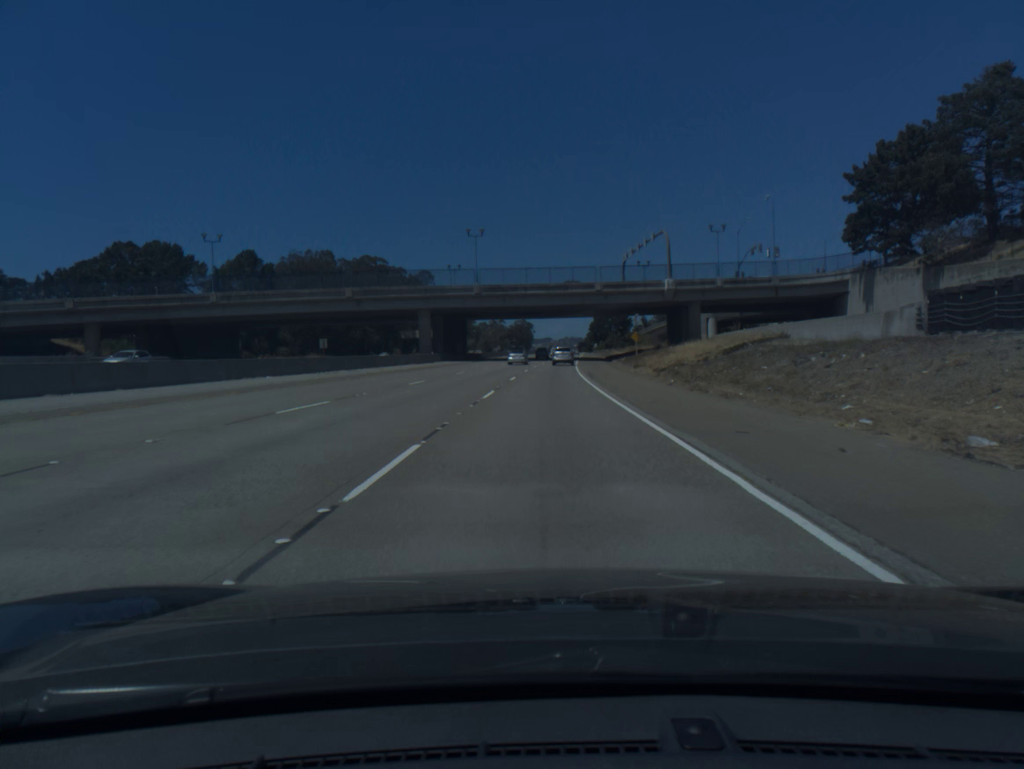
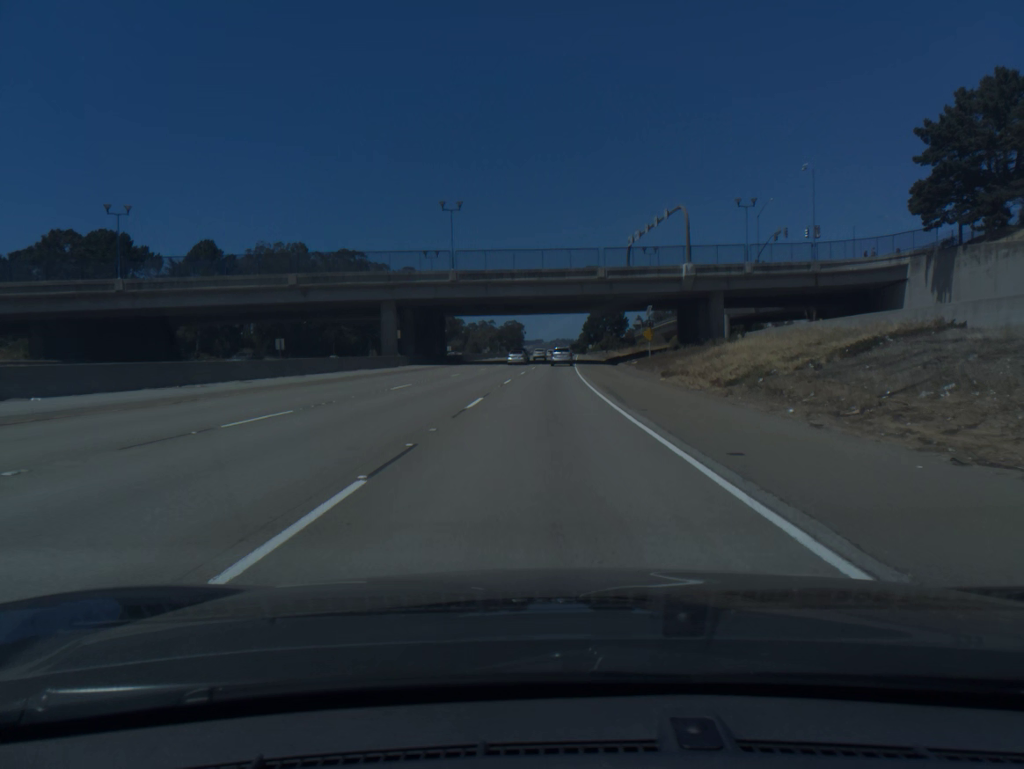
(+0.1, +17.2) m; +1°
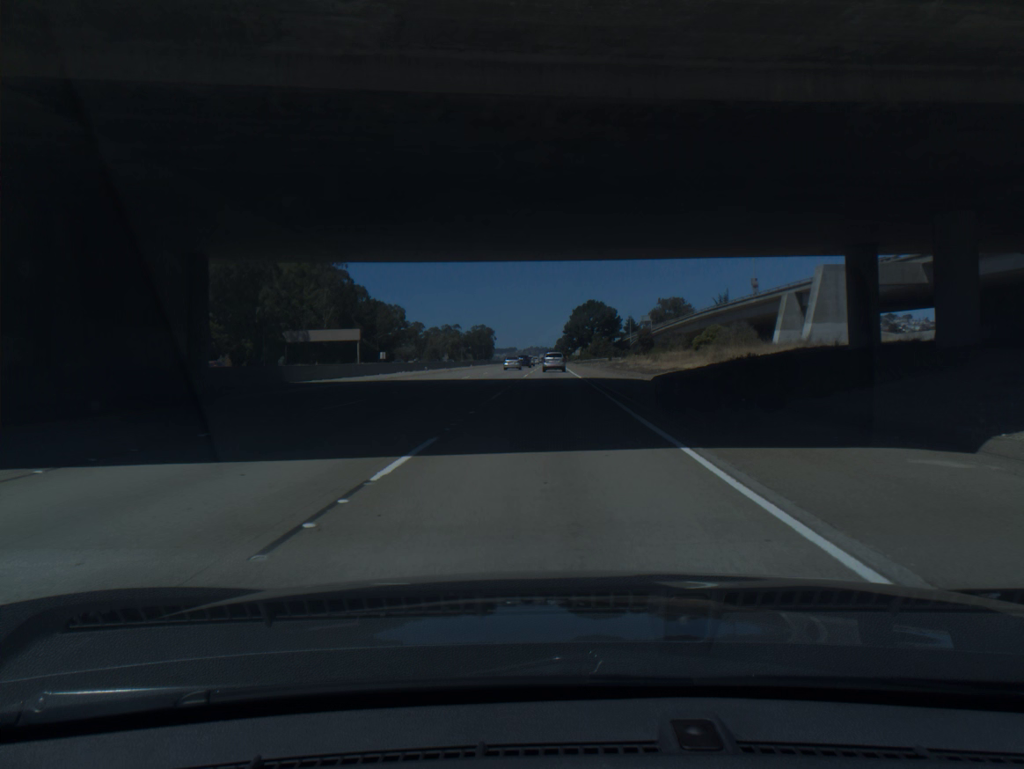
(+1.3, +68.4) m; +2°
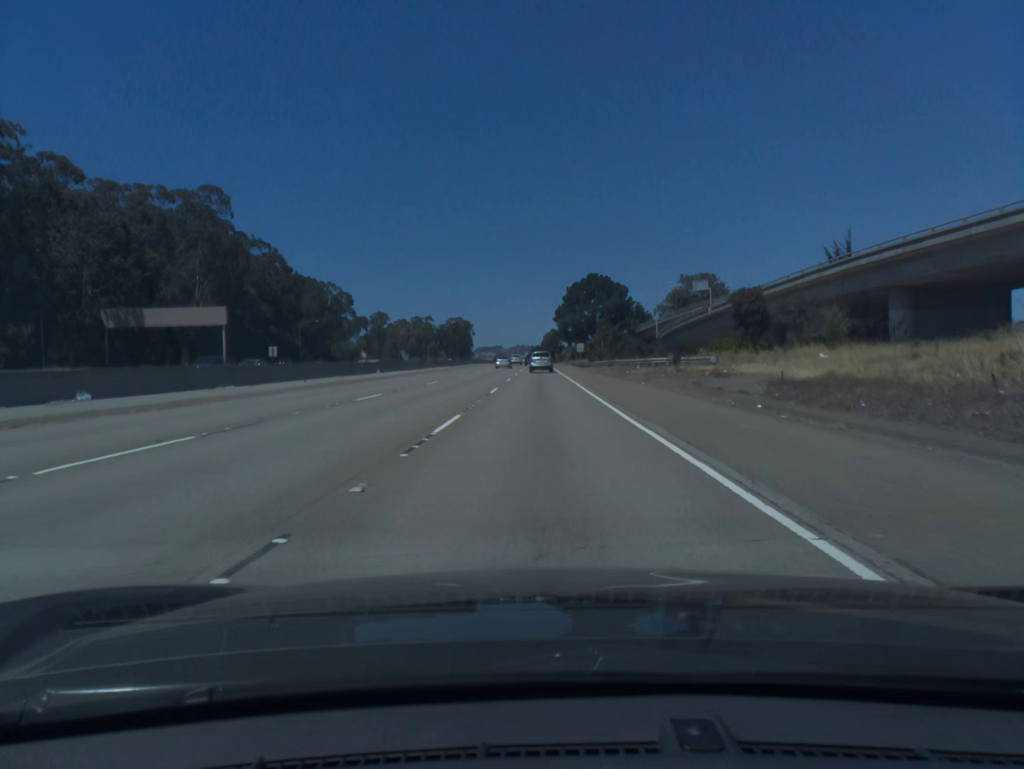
(+0.8, +67.7) m; +1°
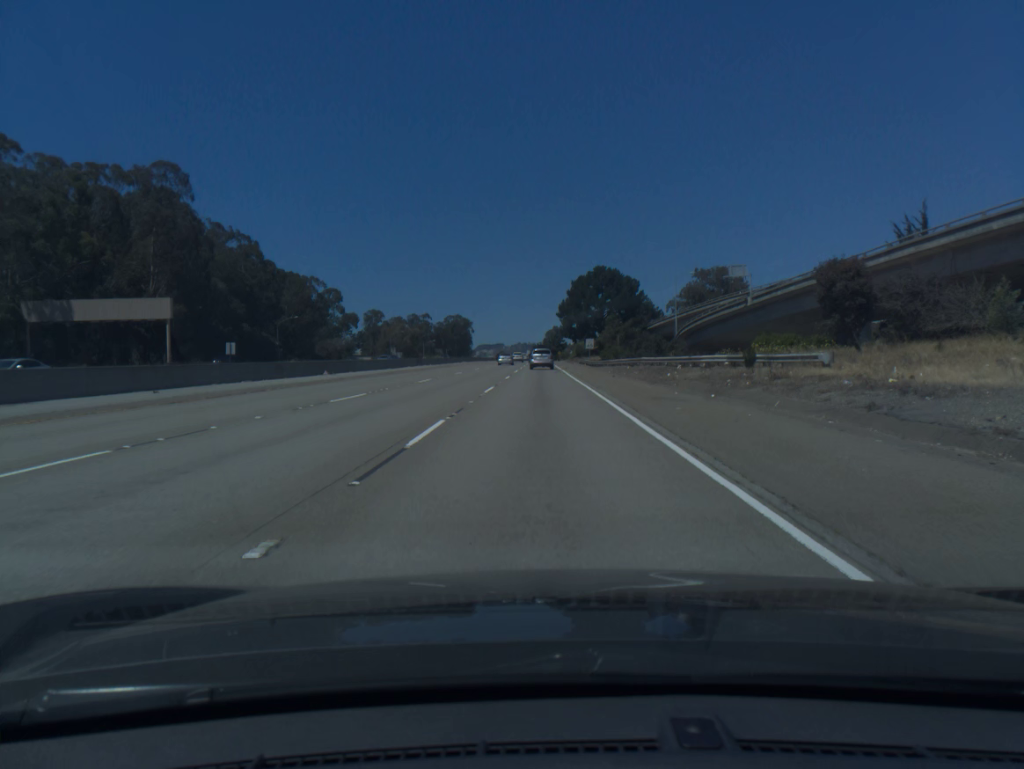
(0.0, +16.8) m; 0°
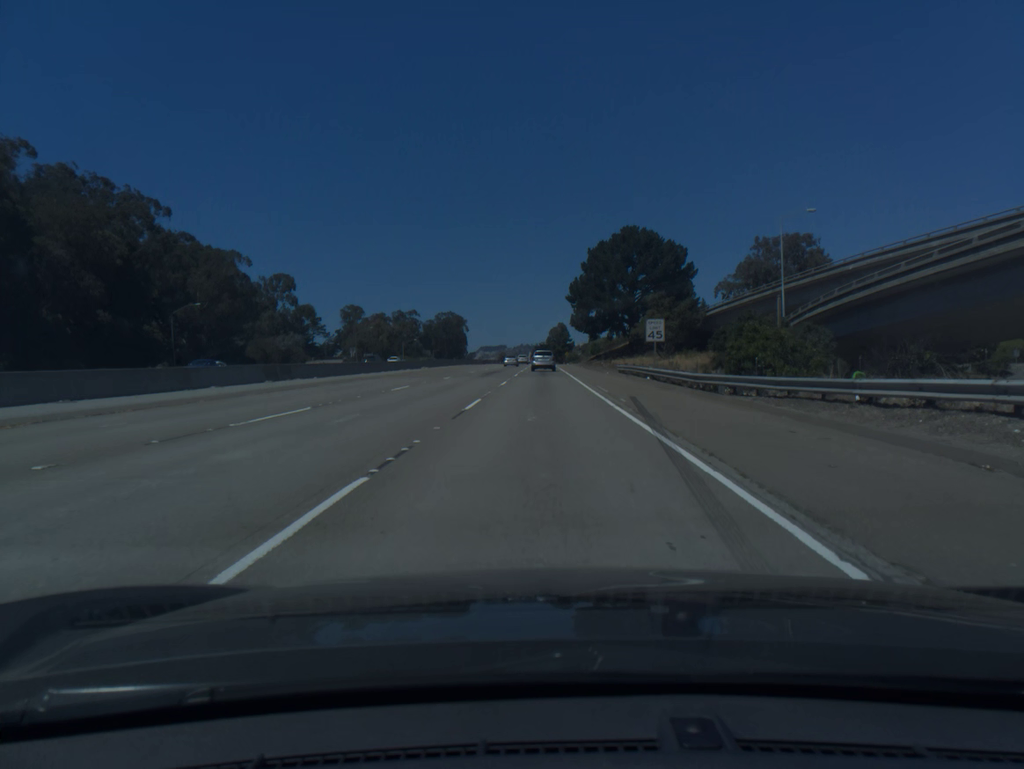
(-0.1, +50.3) m; 0°
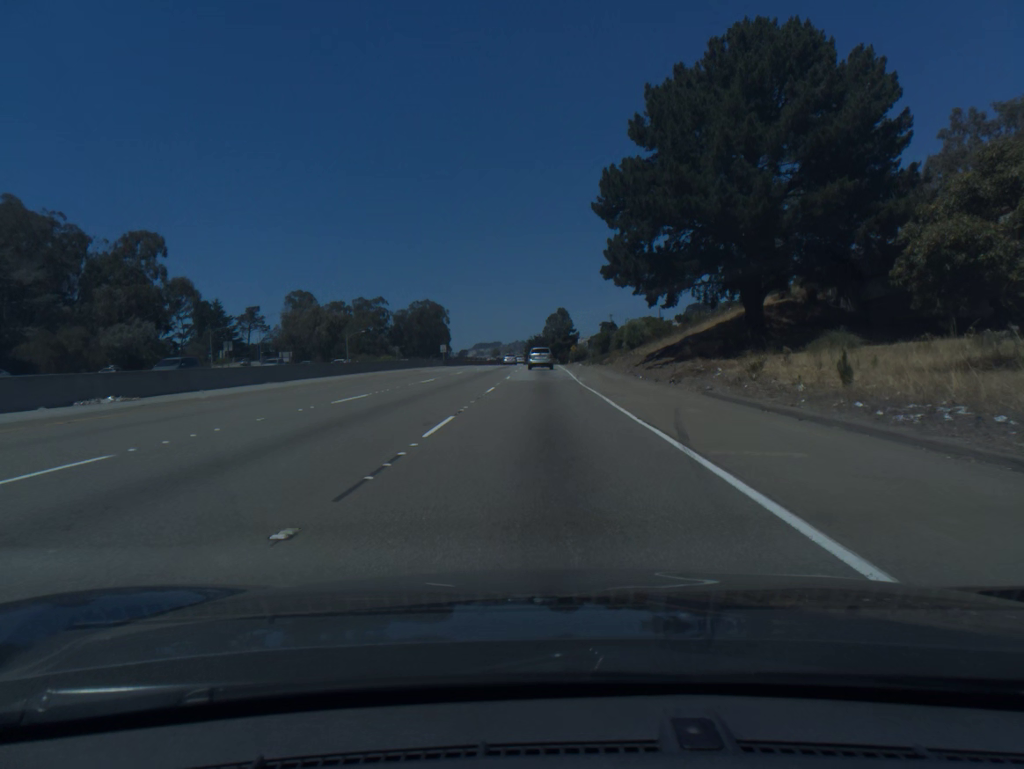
(+0.1, +66.6) m; 0°
